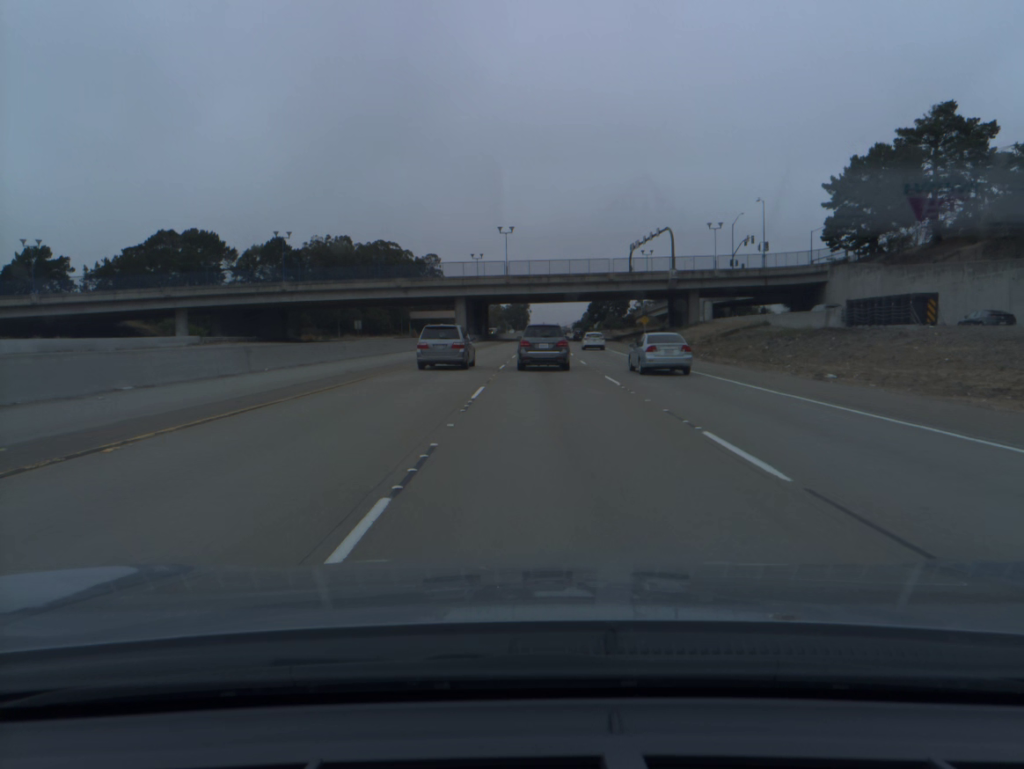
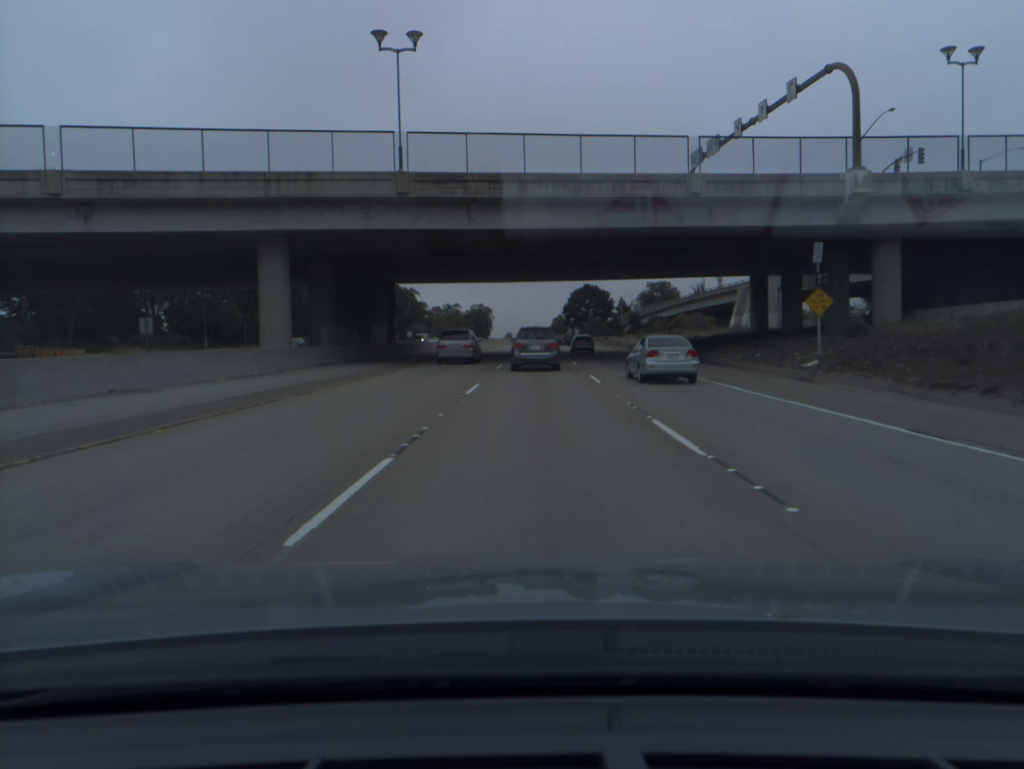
(+1.9, +70.8) m; +3°
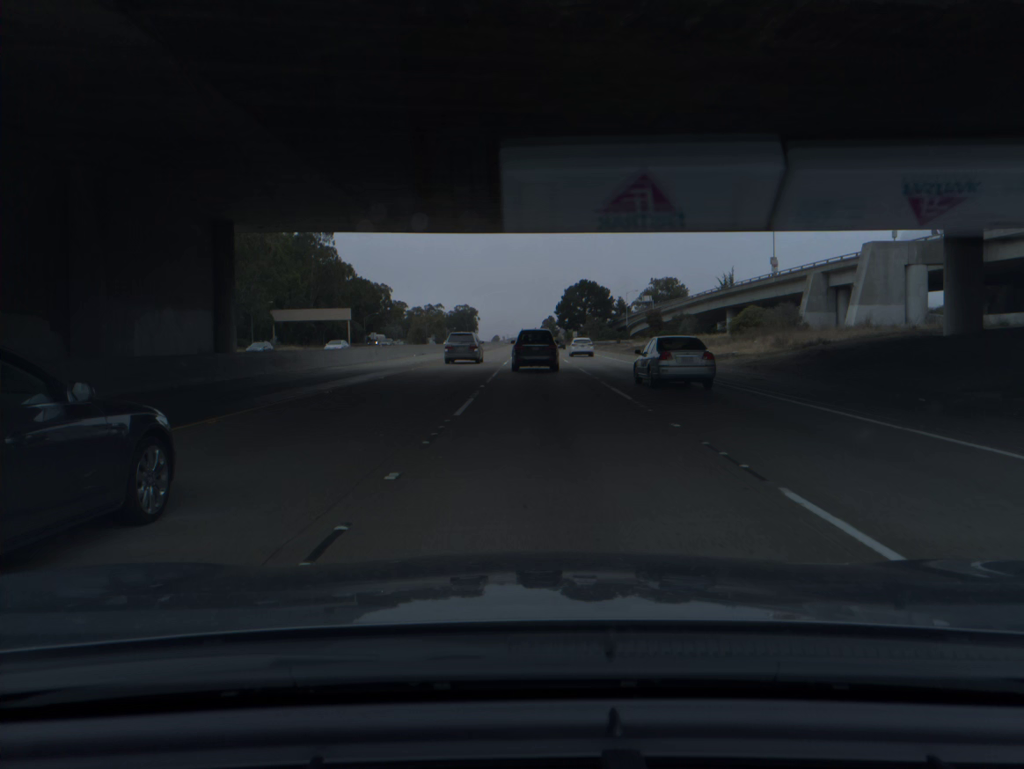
(+0.2, +35.1) m; +1°
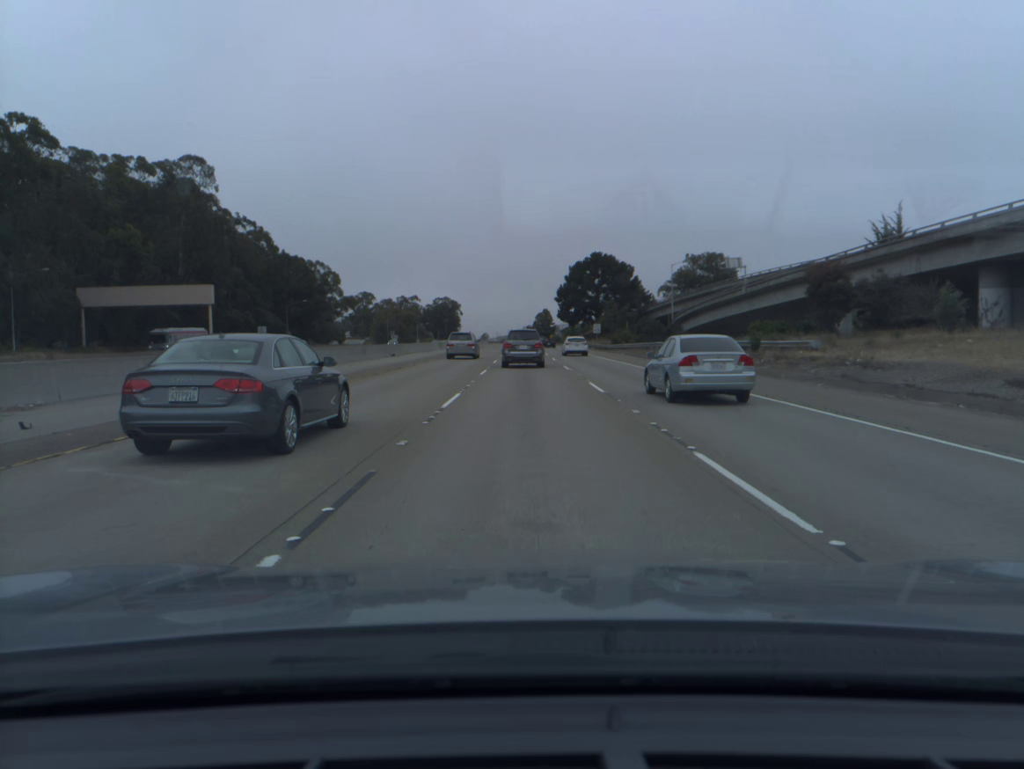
(+0.9, +70.4) m; +1°
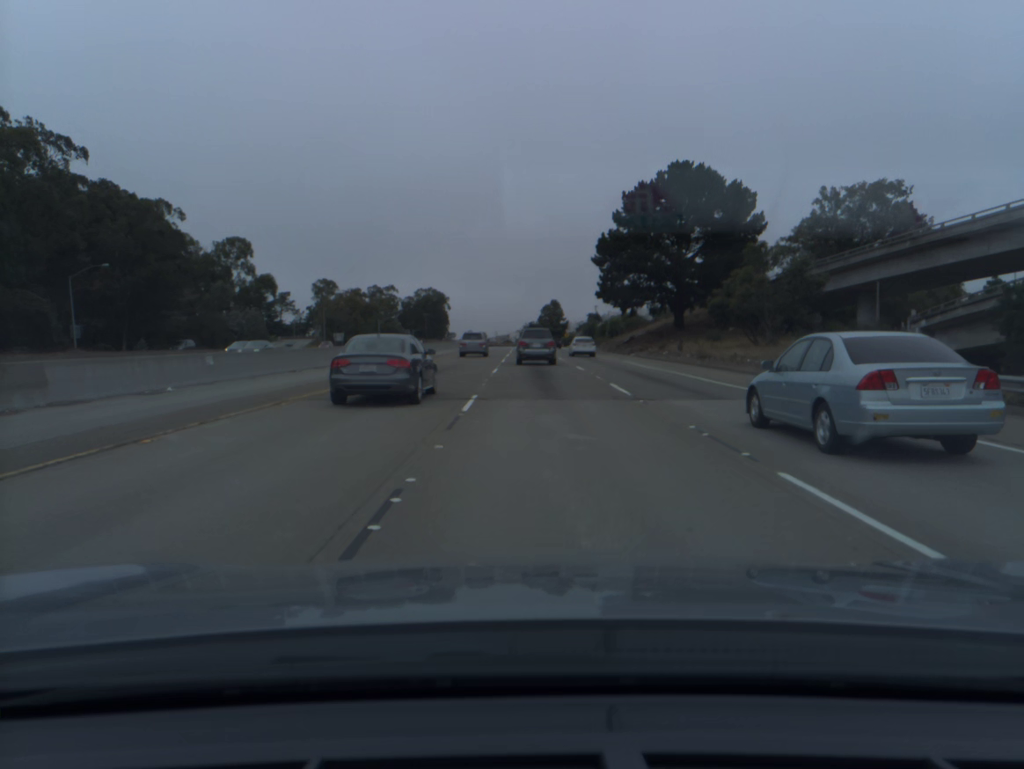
(-0.6, +88.3) m; 0°
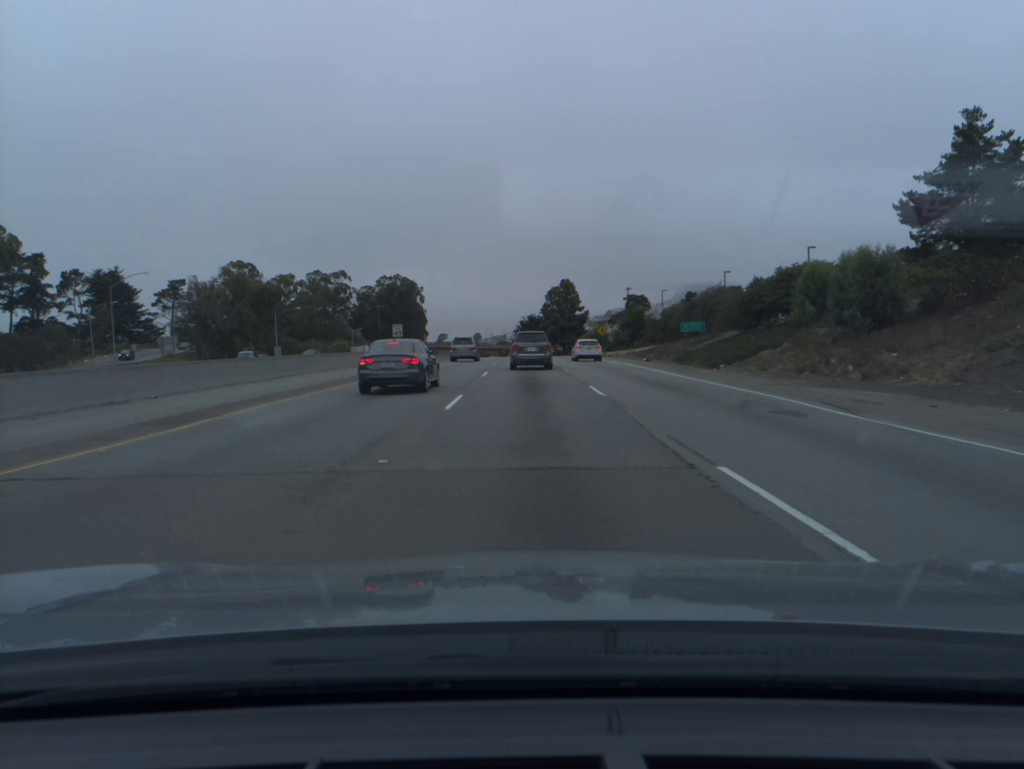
(+0.4, +88.0) m; 0°
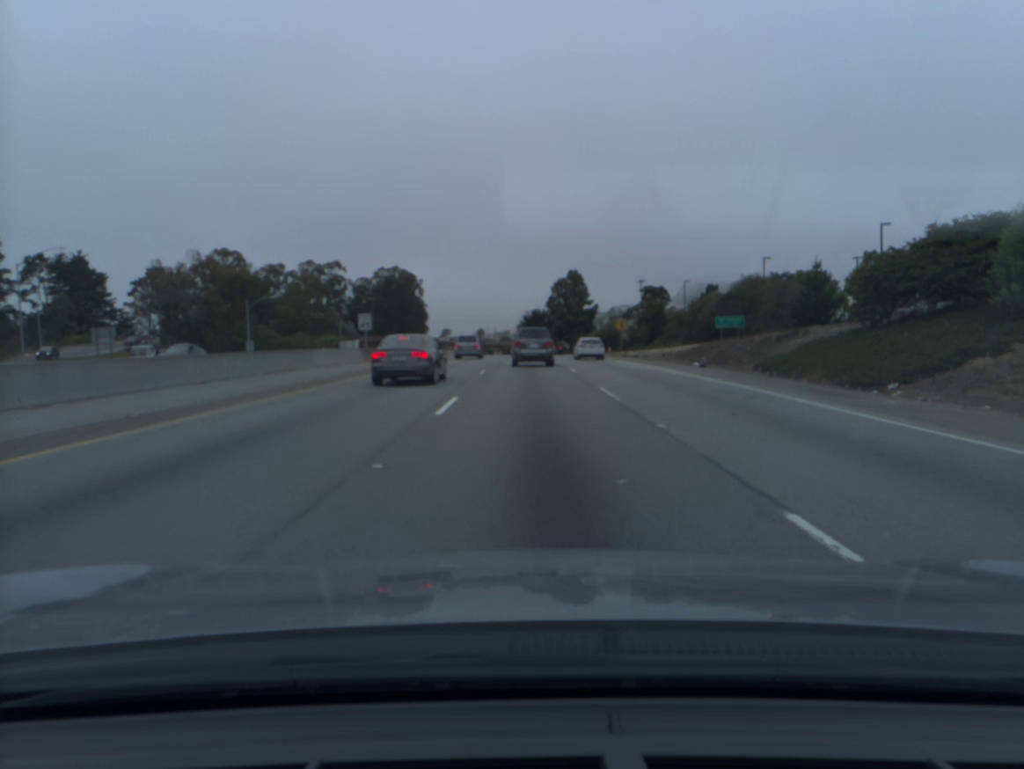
(0.0, +17.2) m; 0°
